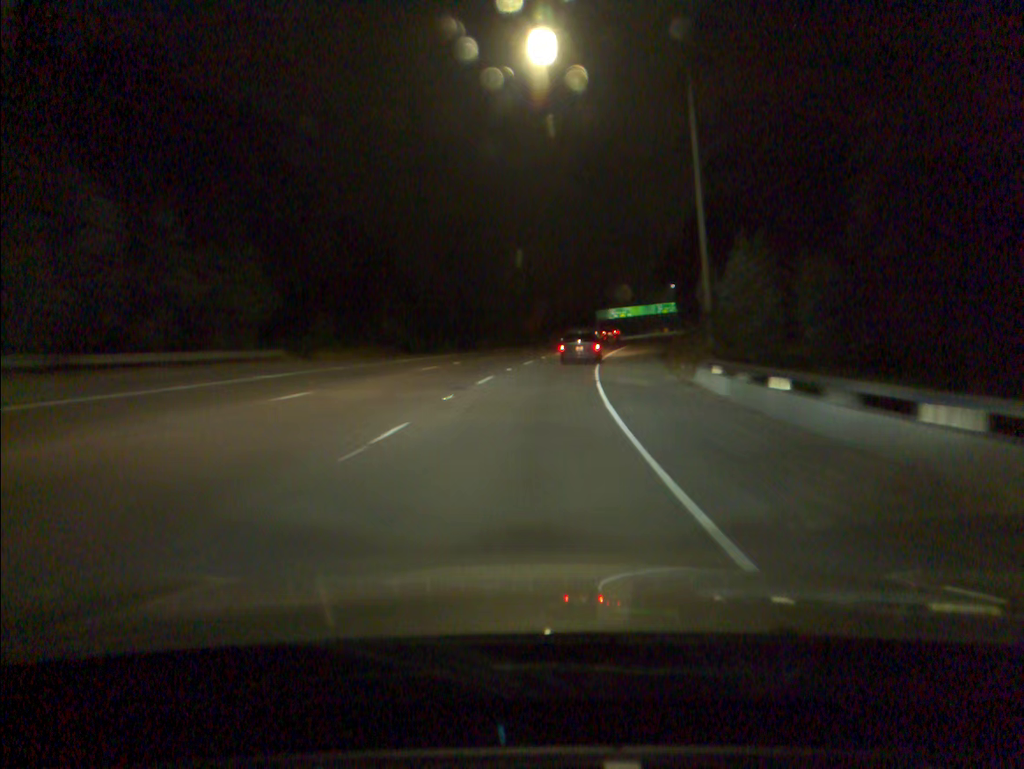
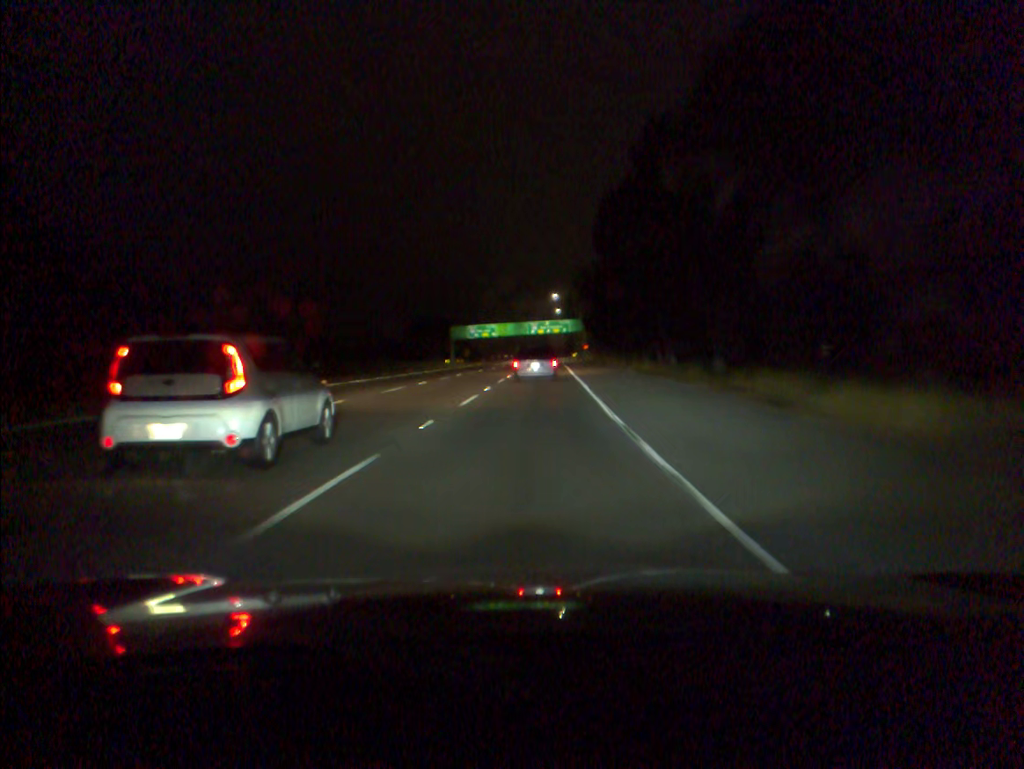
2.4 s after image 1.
(+5.9, +60.1) m; +11°
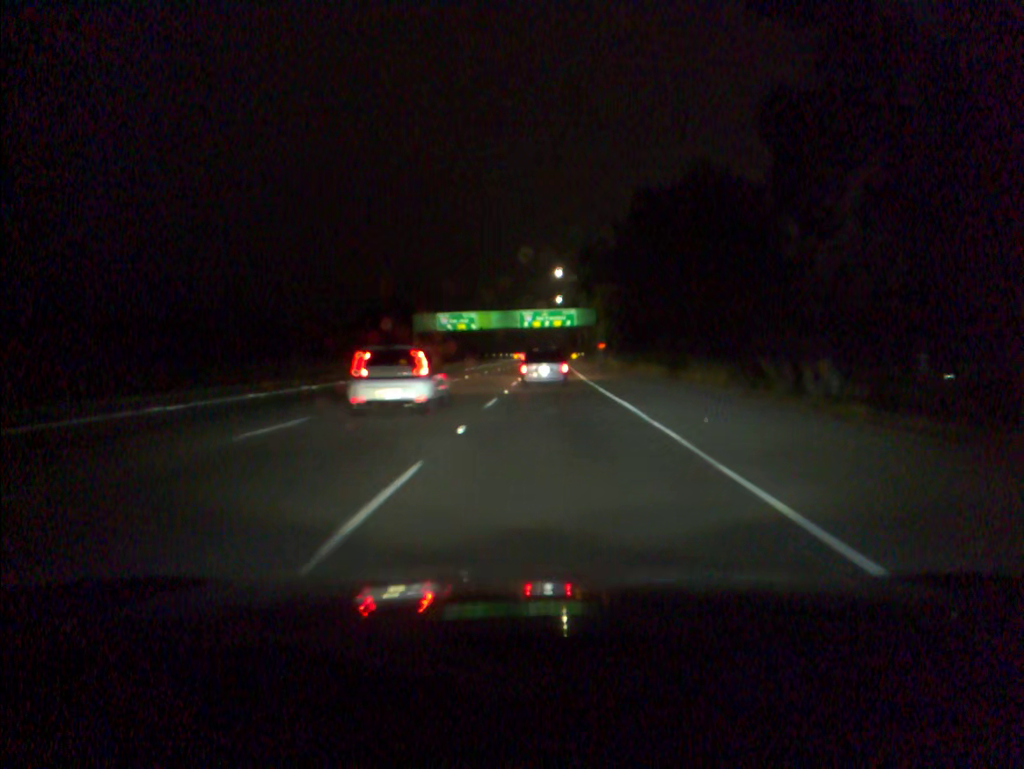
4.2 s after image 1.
(+0.8, +43.9) m; +1°
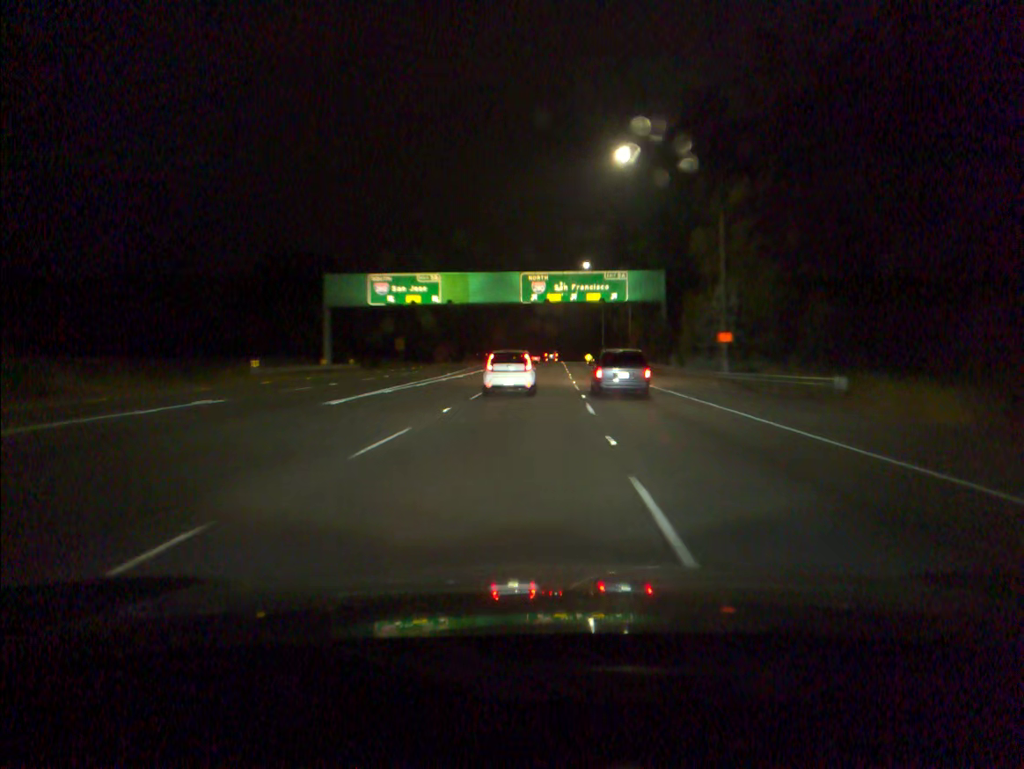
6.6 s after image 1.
(-0.5, +59.2) m; 0°
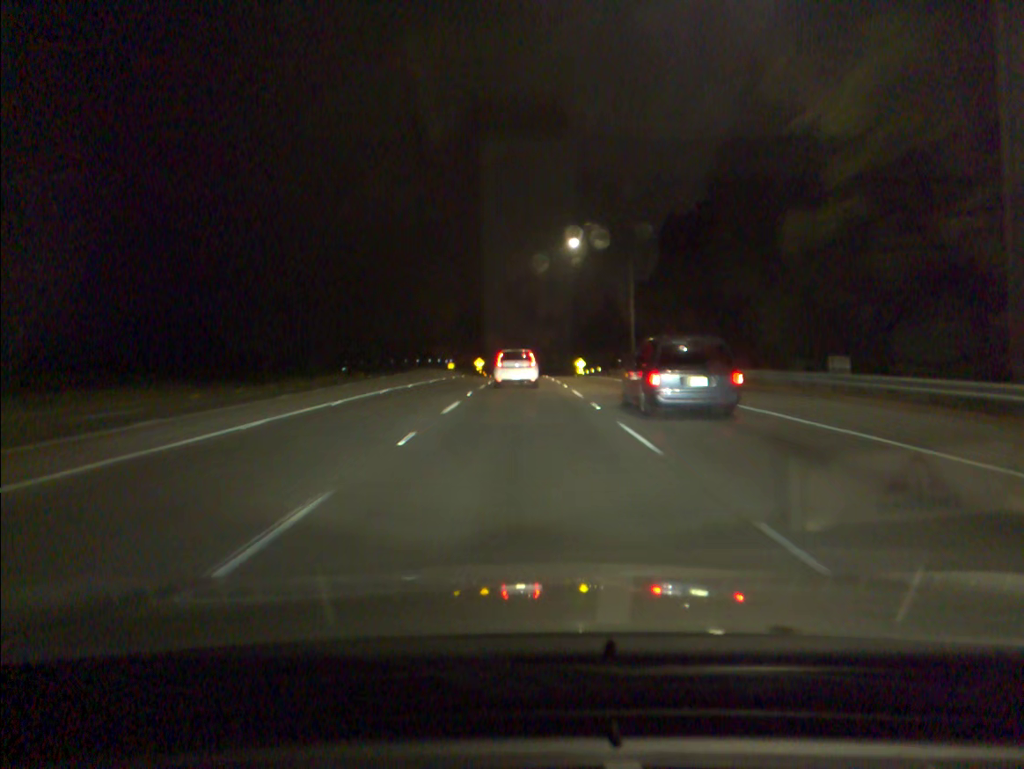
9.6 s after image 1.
(+2.6, +79.8) m; +2°
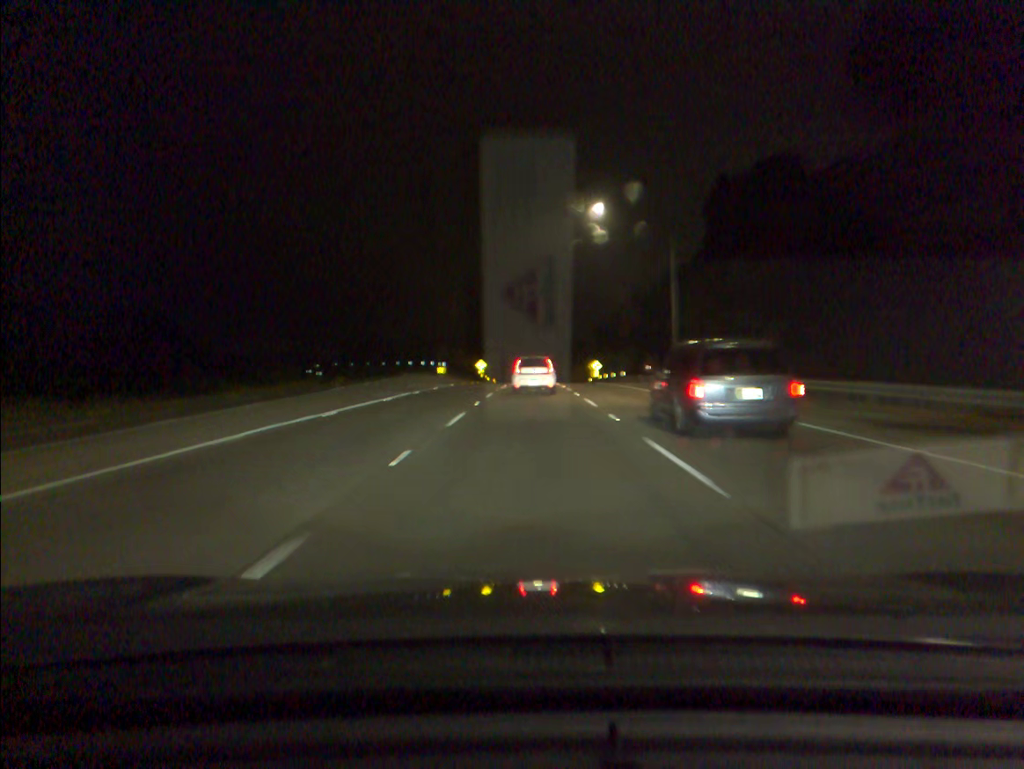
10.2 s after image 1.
(-0.1, +16.3) m; -1°
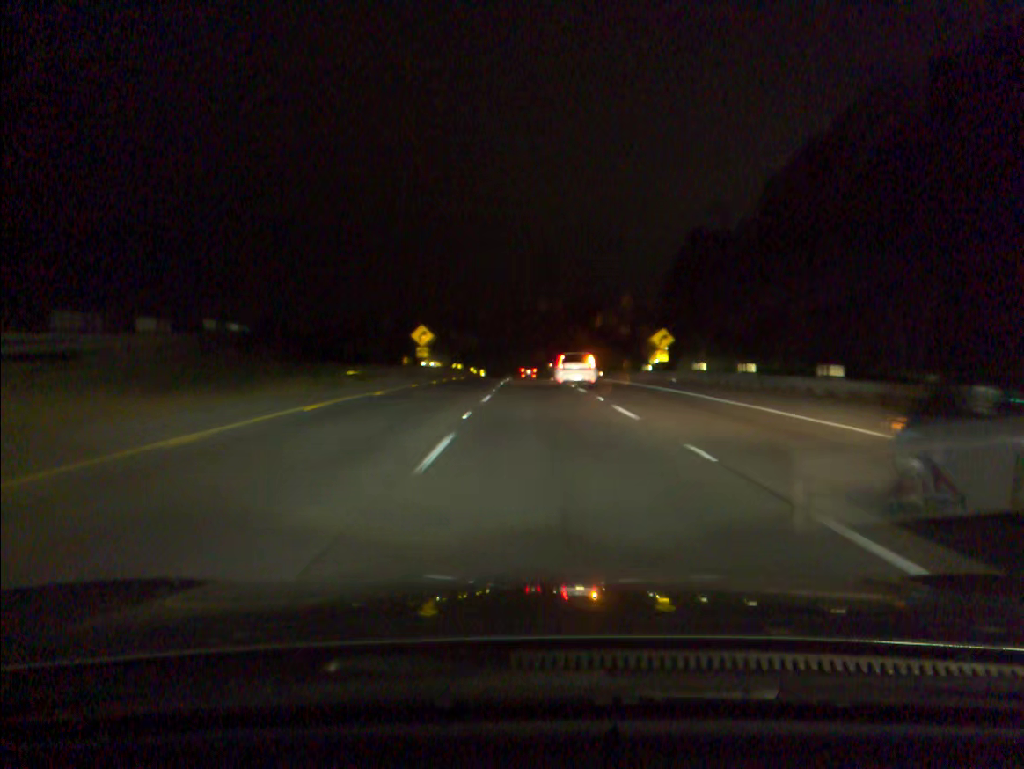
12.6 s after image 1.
(+0.3, +65.0) m; +1°
